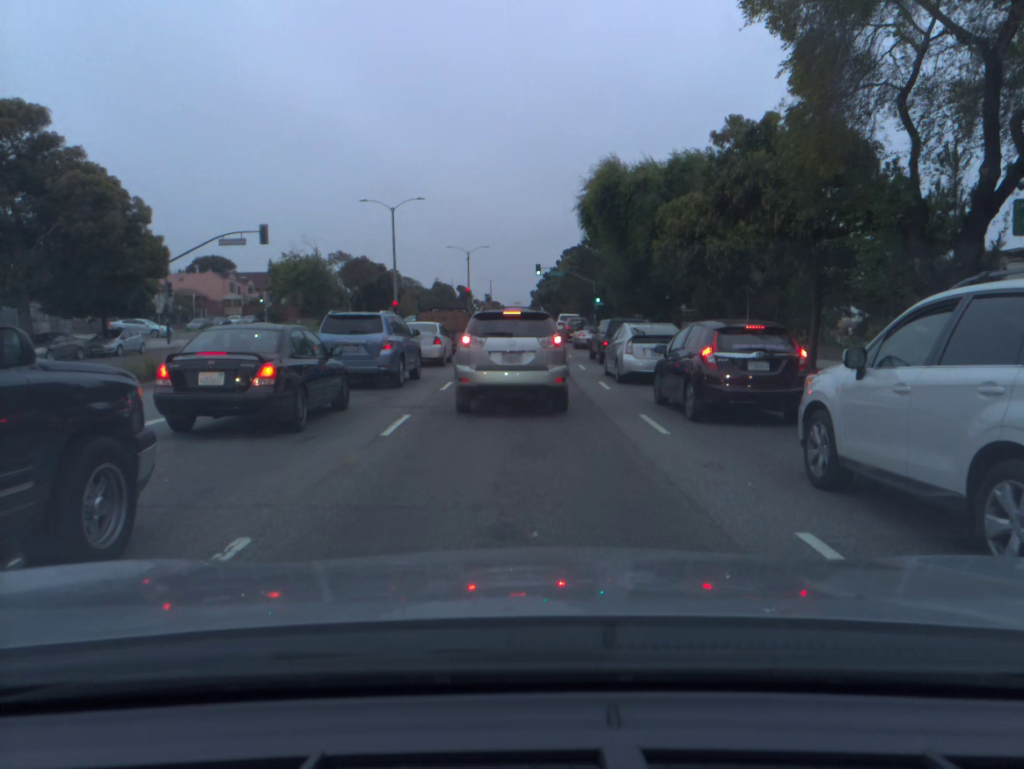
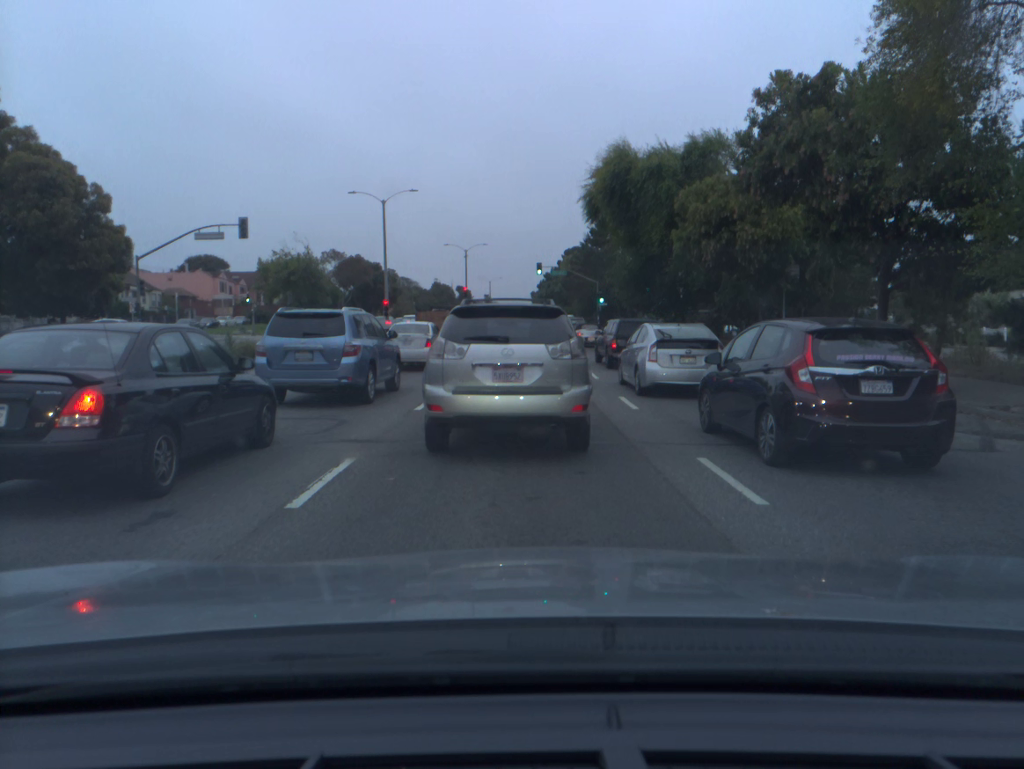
(0.0, +4.1) m; 0°
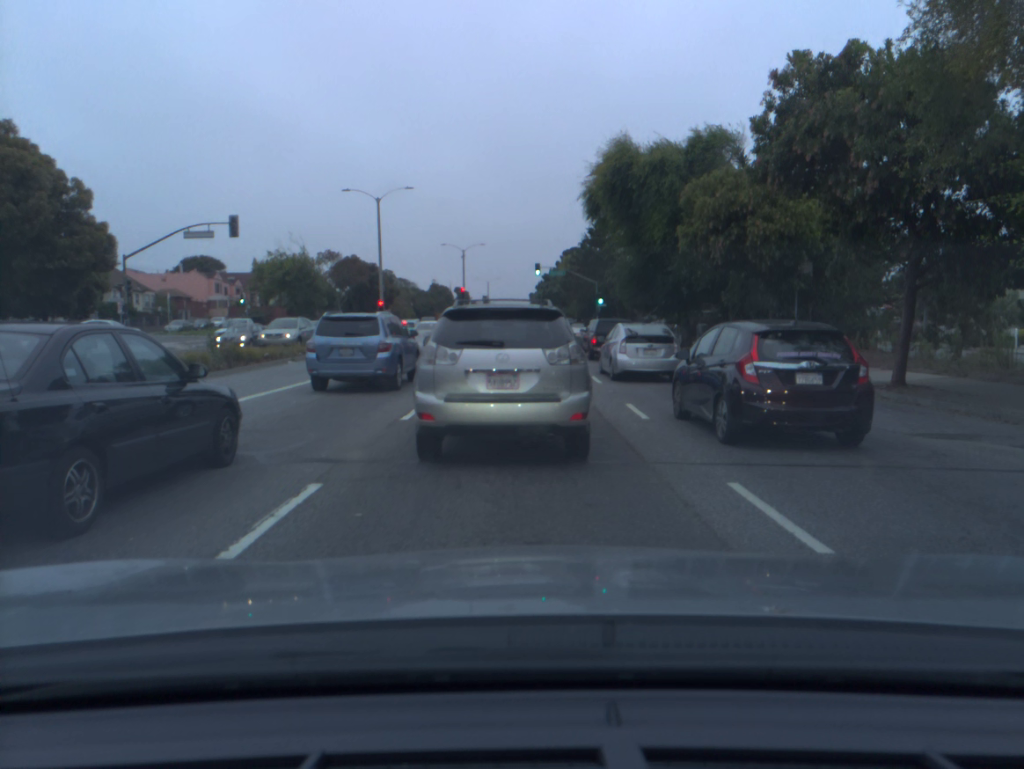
(0.0, +1.4) m; 0°
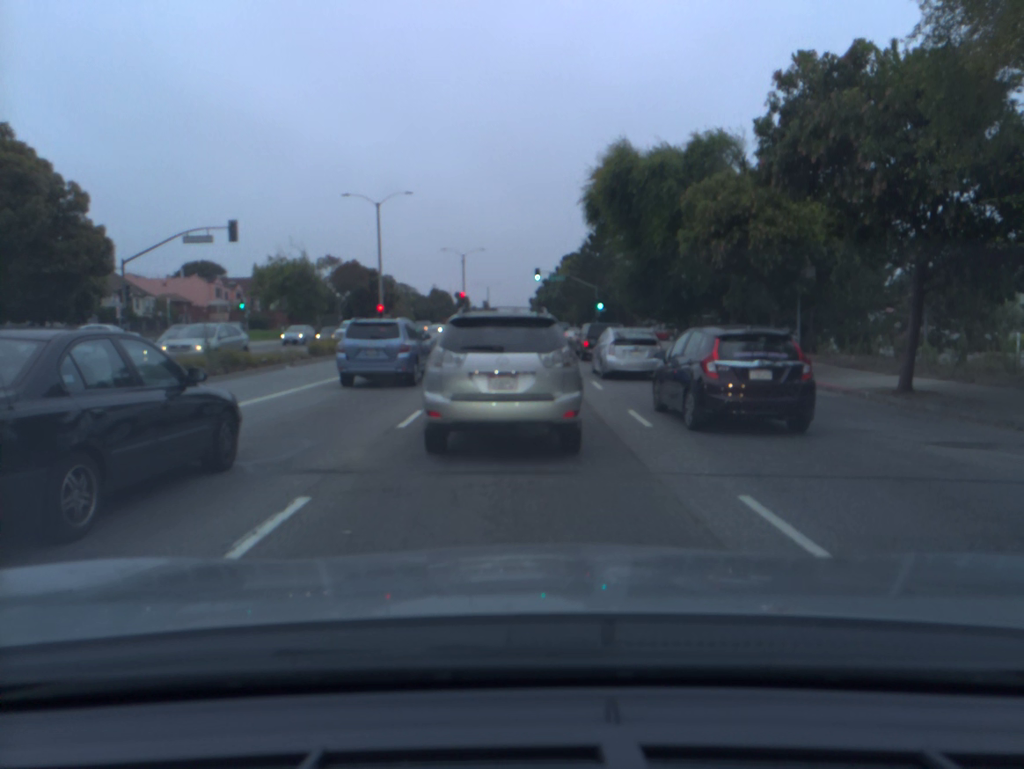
(0.0, +0.4) m; 0°
